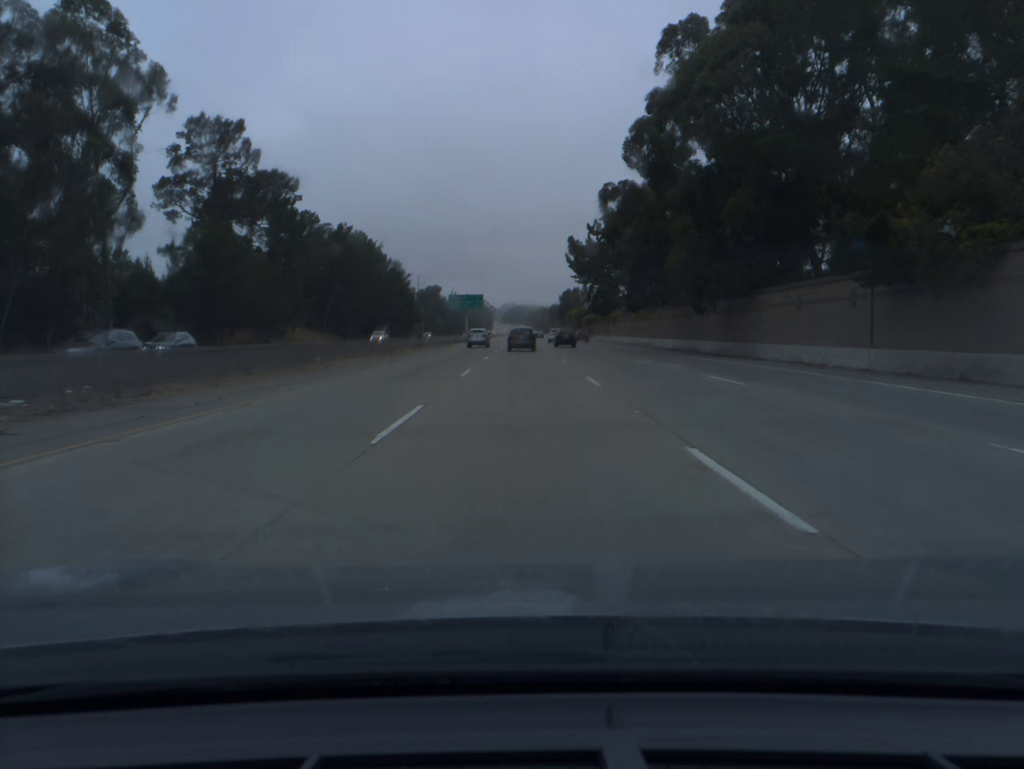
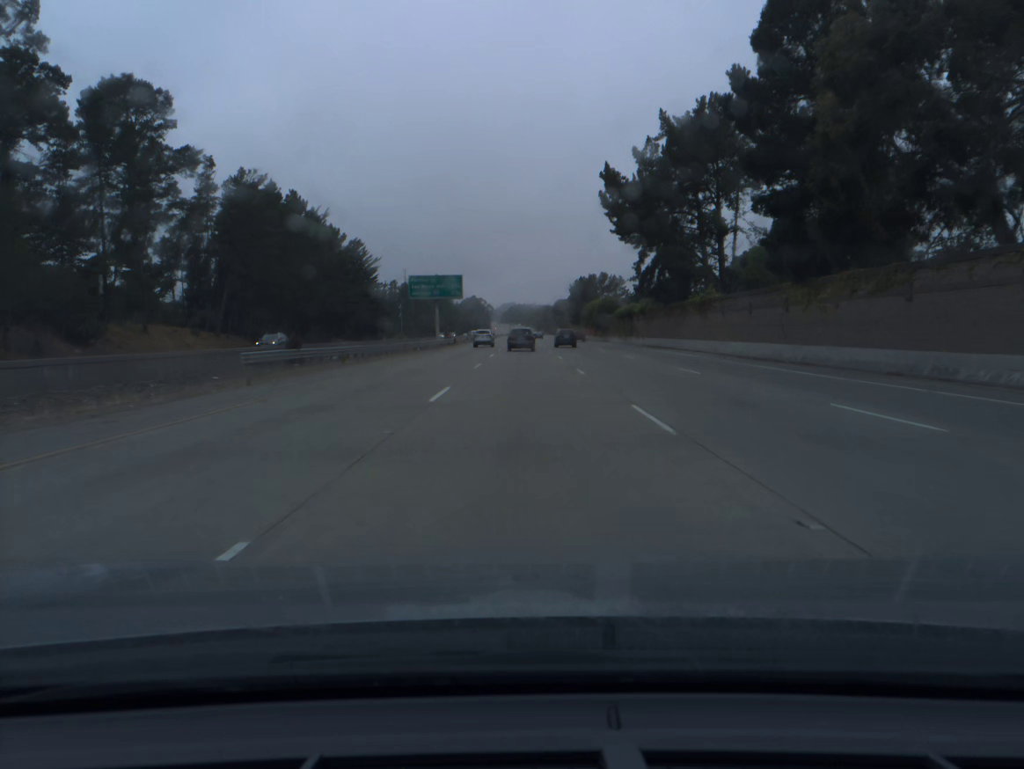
(0.0, +53.0) m; 0°
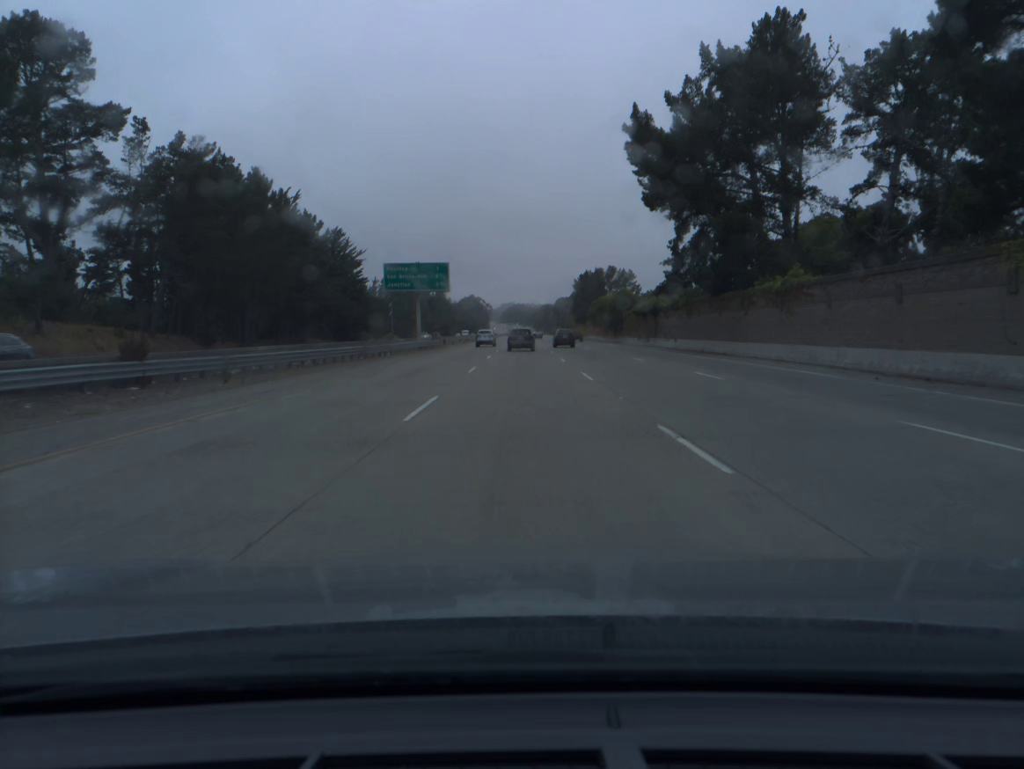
(0.0, +17.7) m; 0°
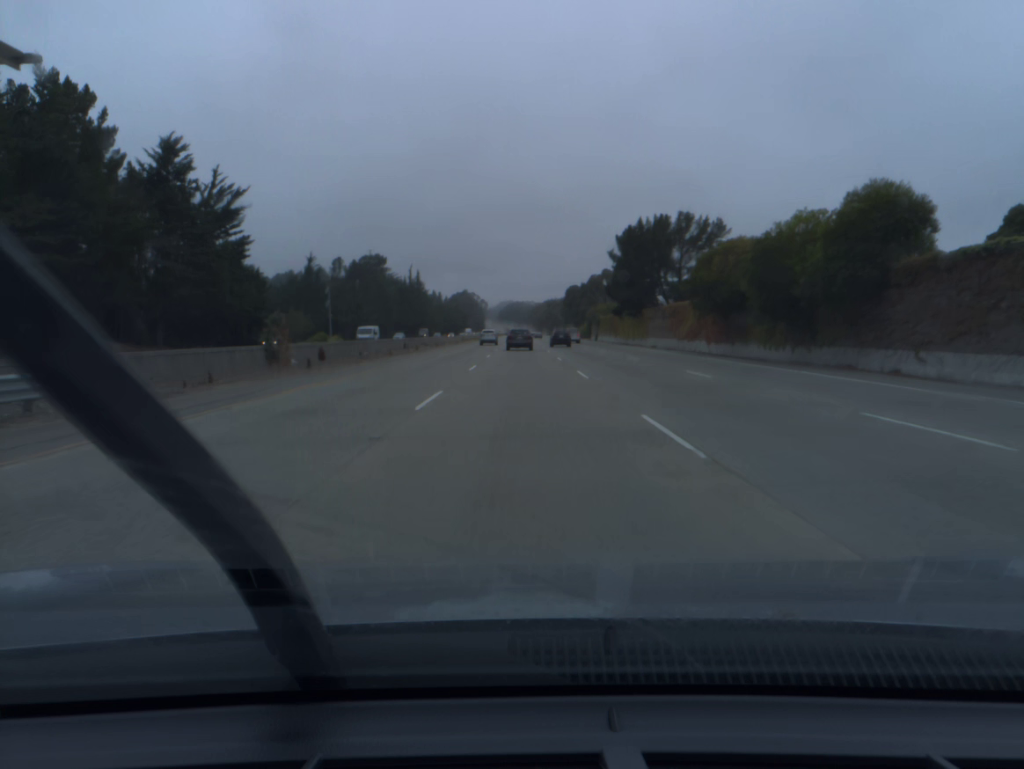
(0.0, +71.4) m; 0°
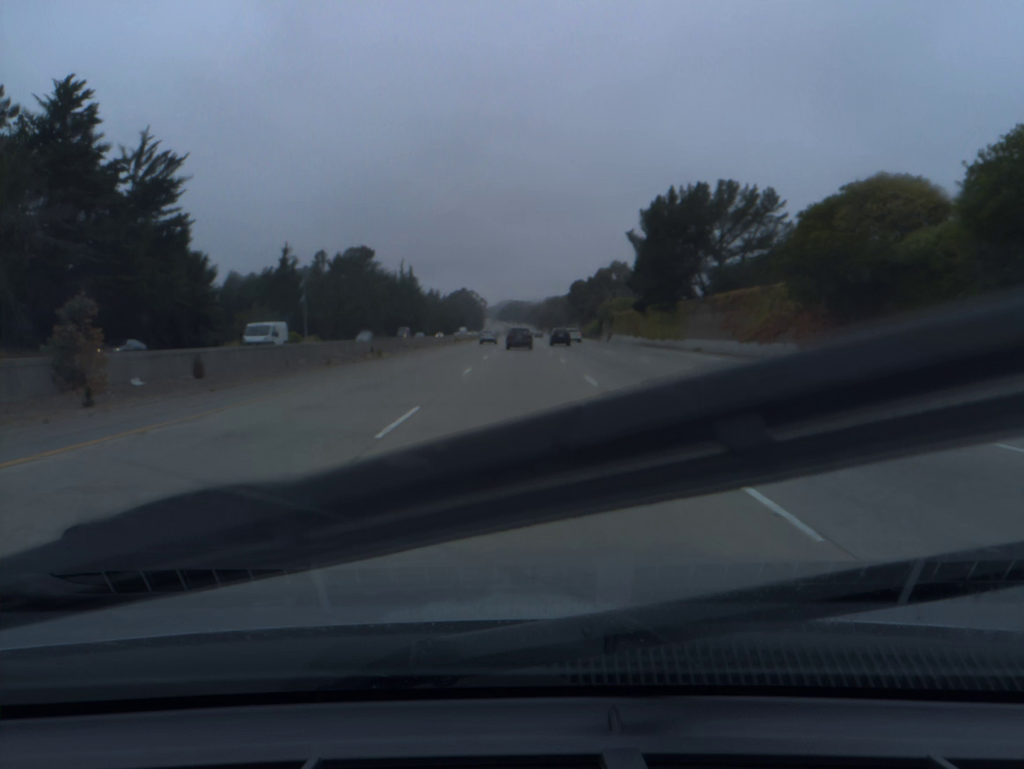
(0.0, +18.0) m; 0°
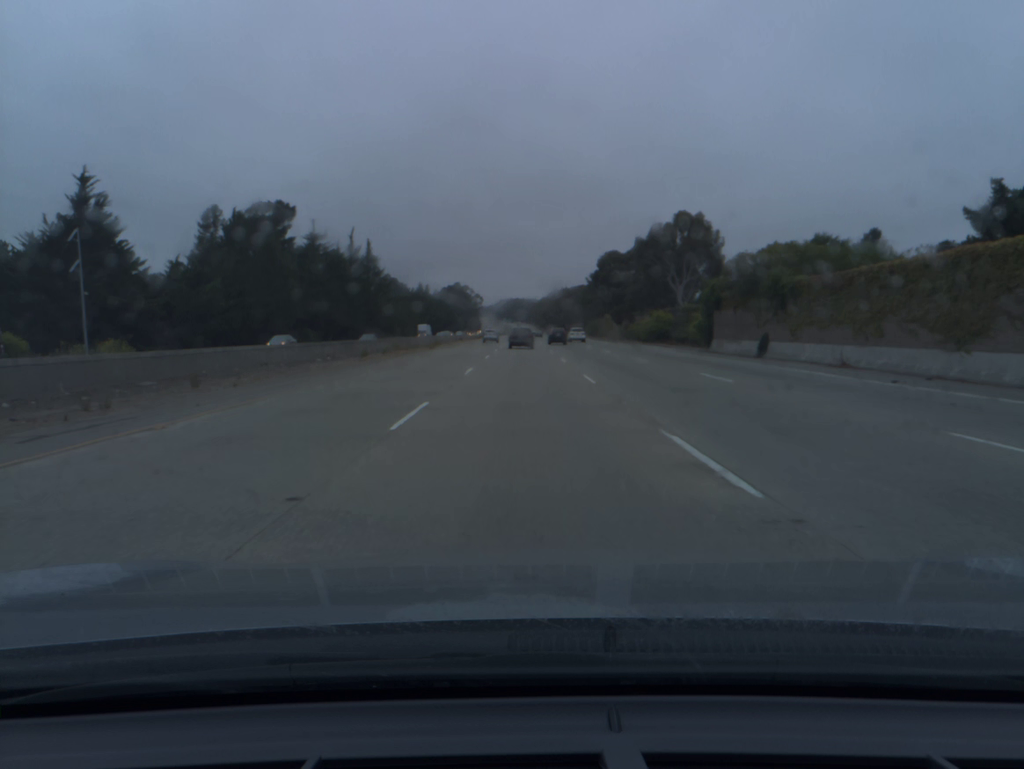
(0.0, +72.3) m; 0°
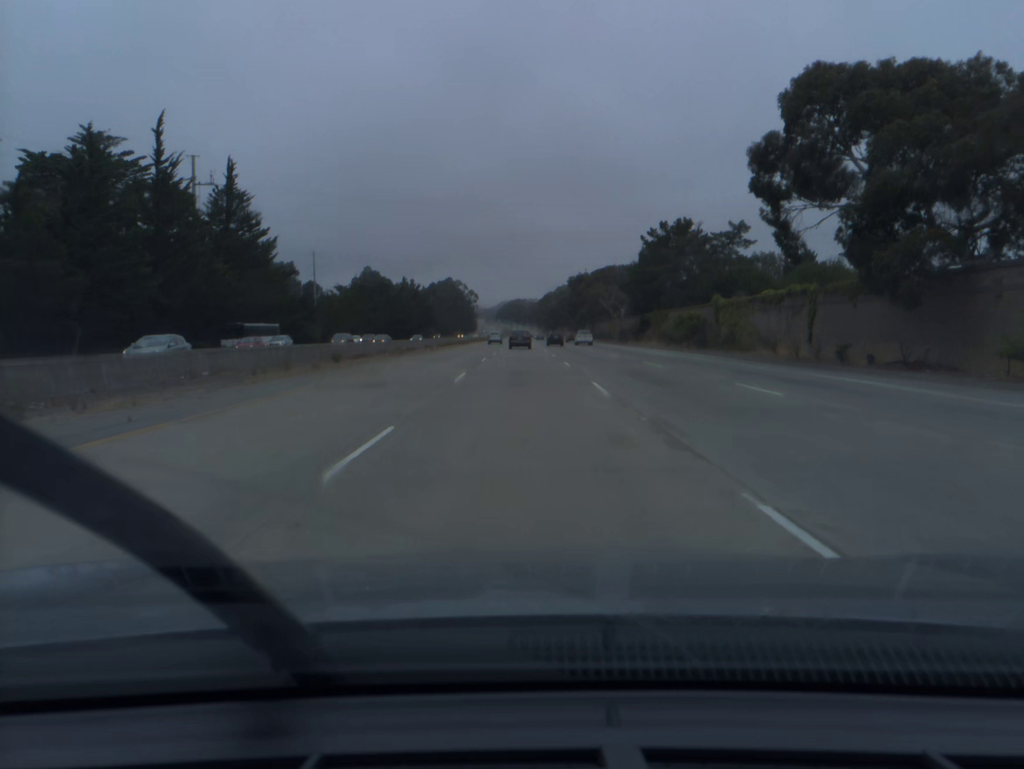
(-0.1, +91.7) m; 0°
